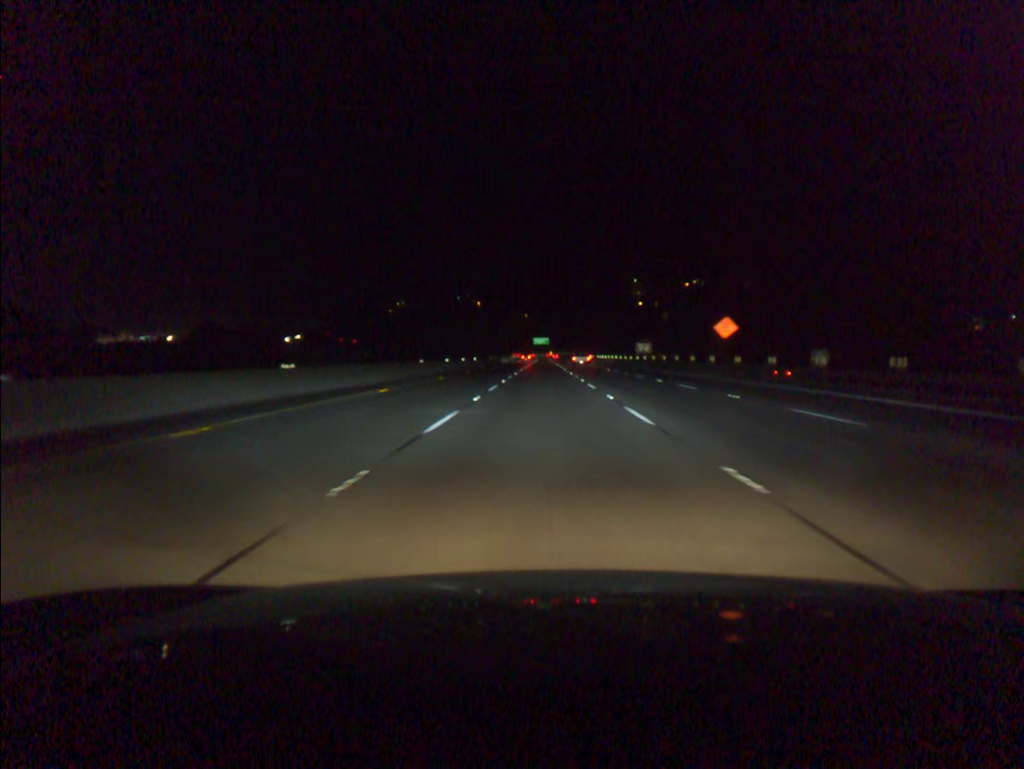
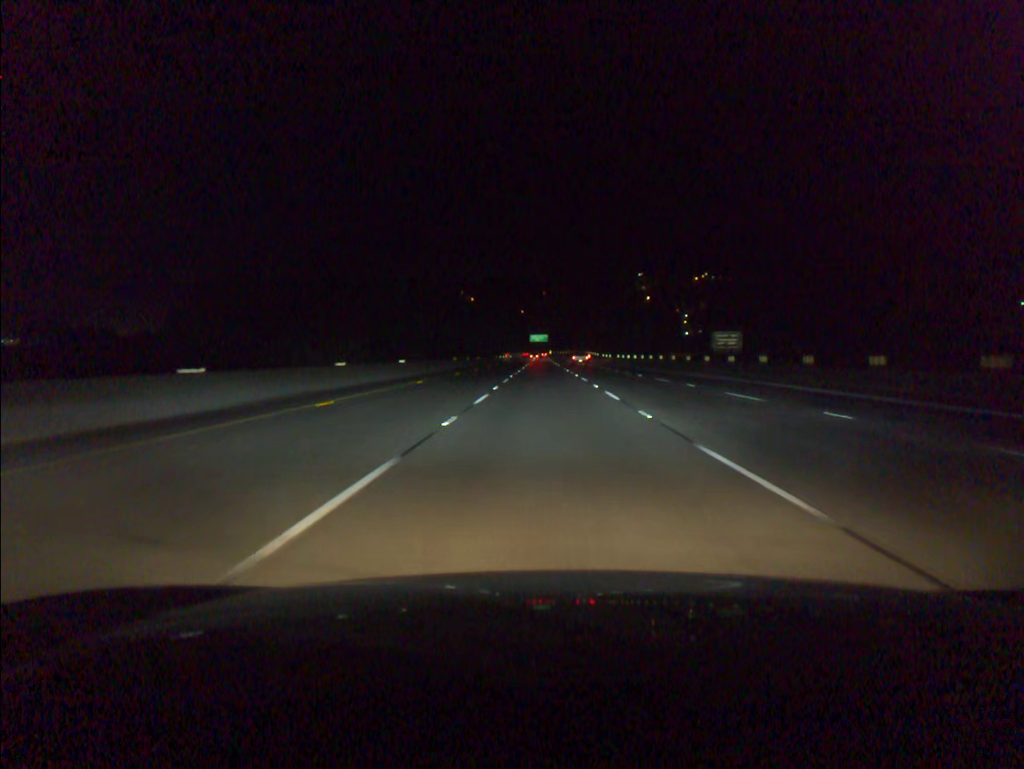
(0.0, +51.5) m; 0°
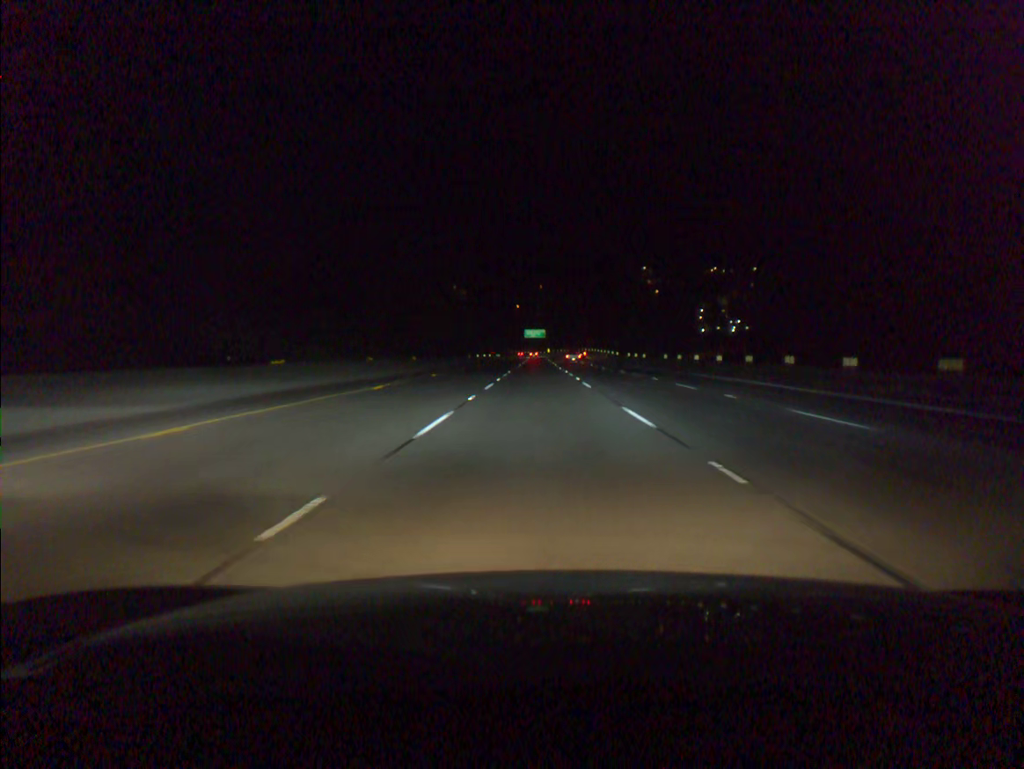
(+0.2, +51.4) m; 0°
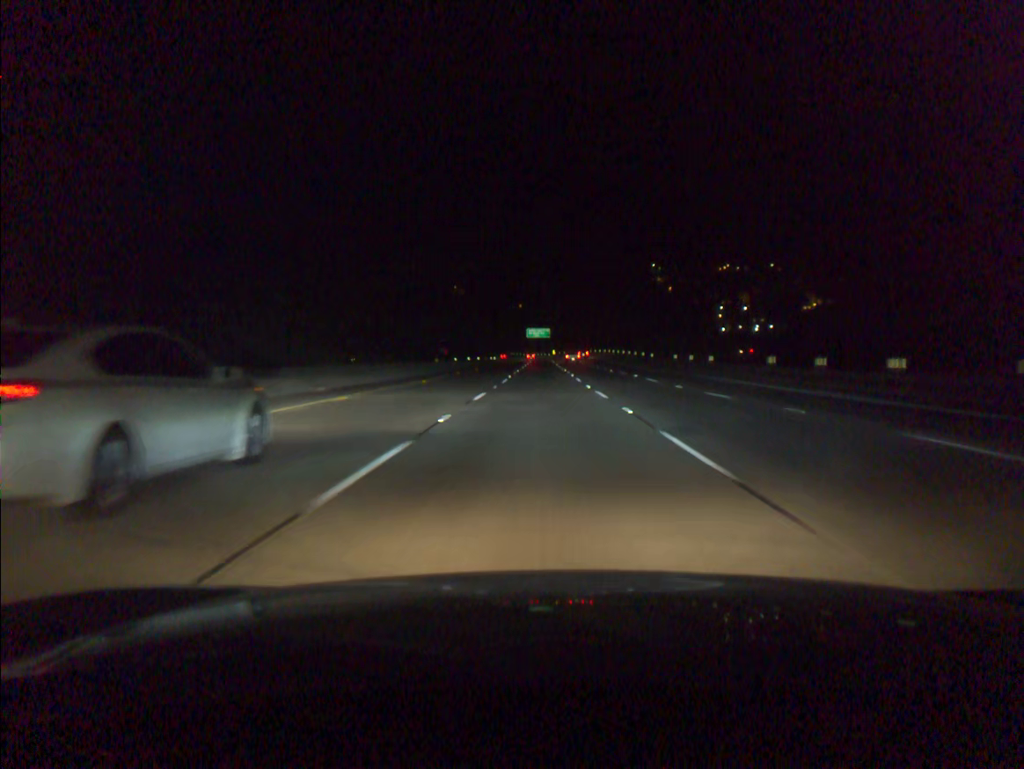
(-0.1, +34.3) m; 0°
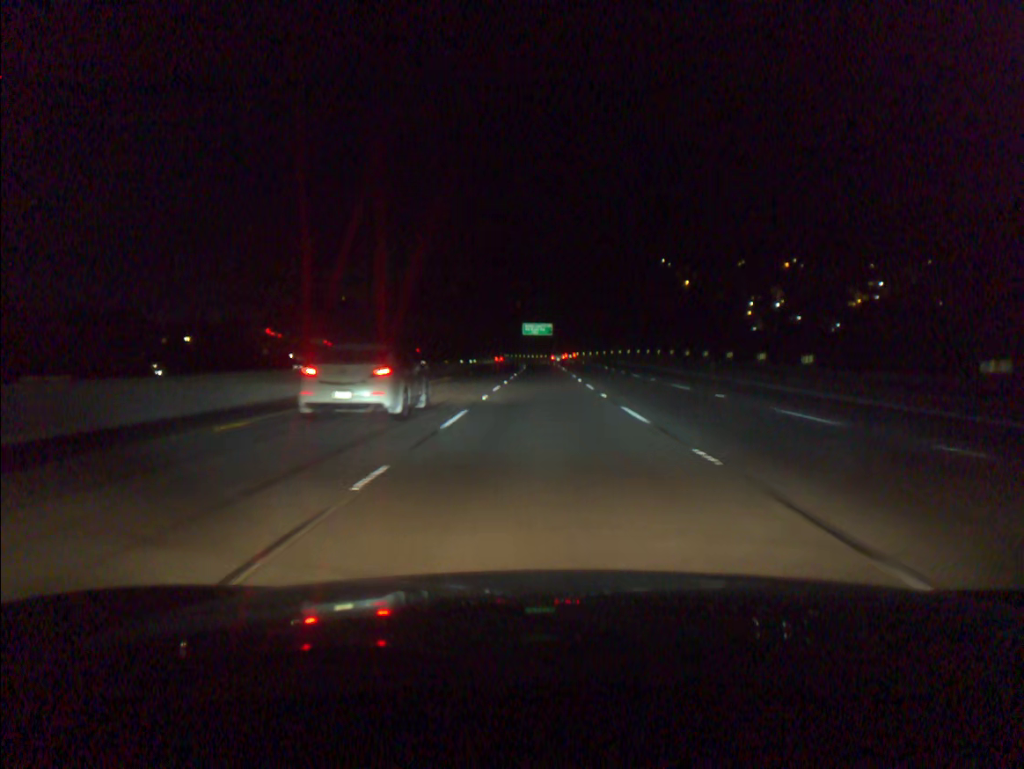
(-0.1, +51.5) m; 0°
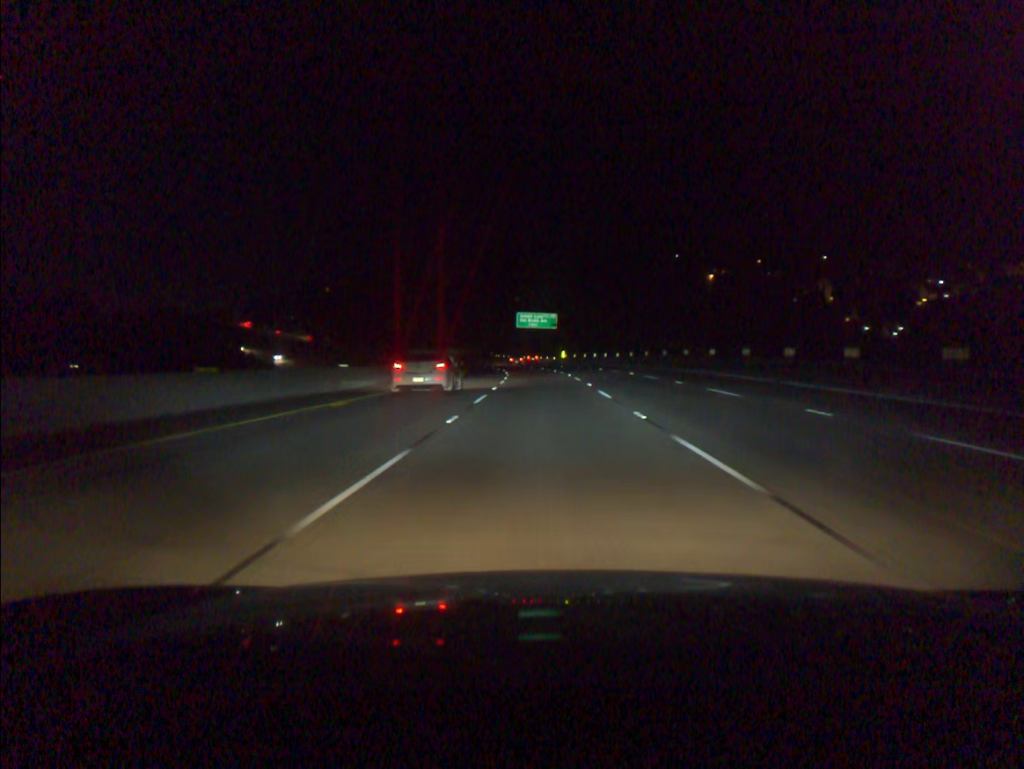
(0.0, +51.3) m; 0°
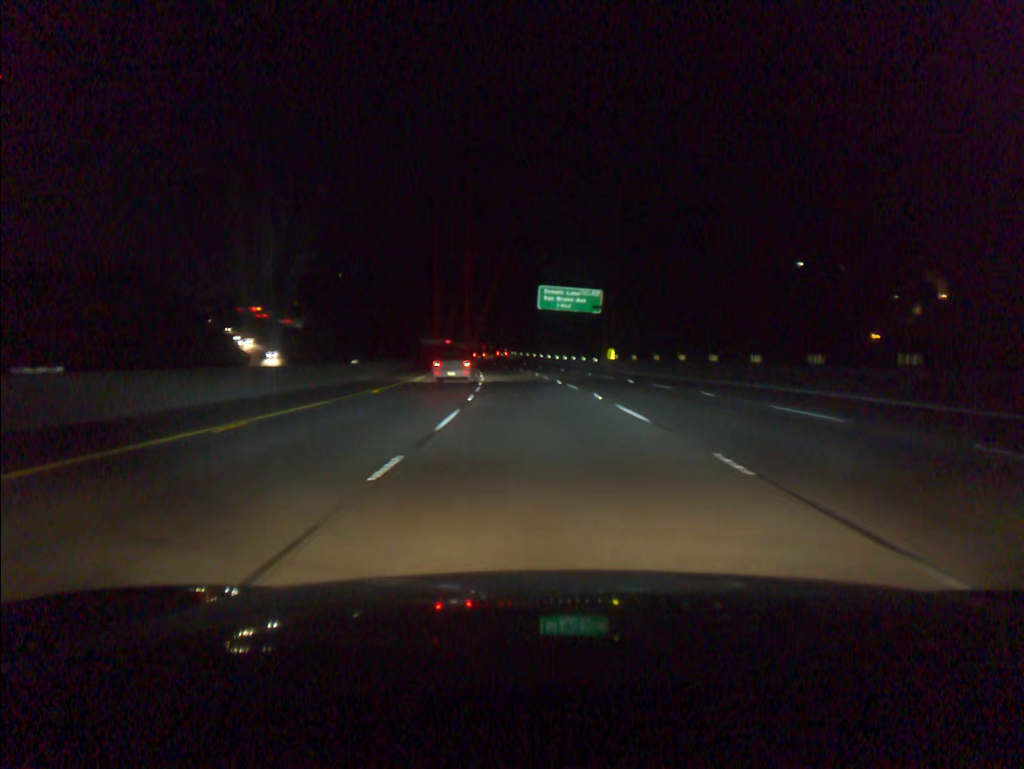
(-0.5, +51.1) m; -2°
